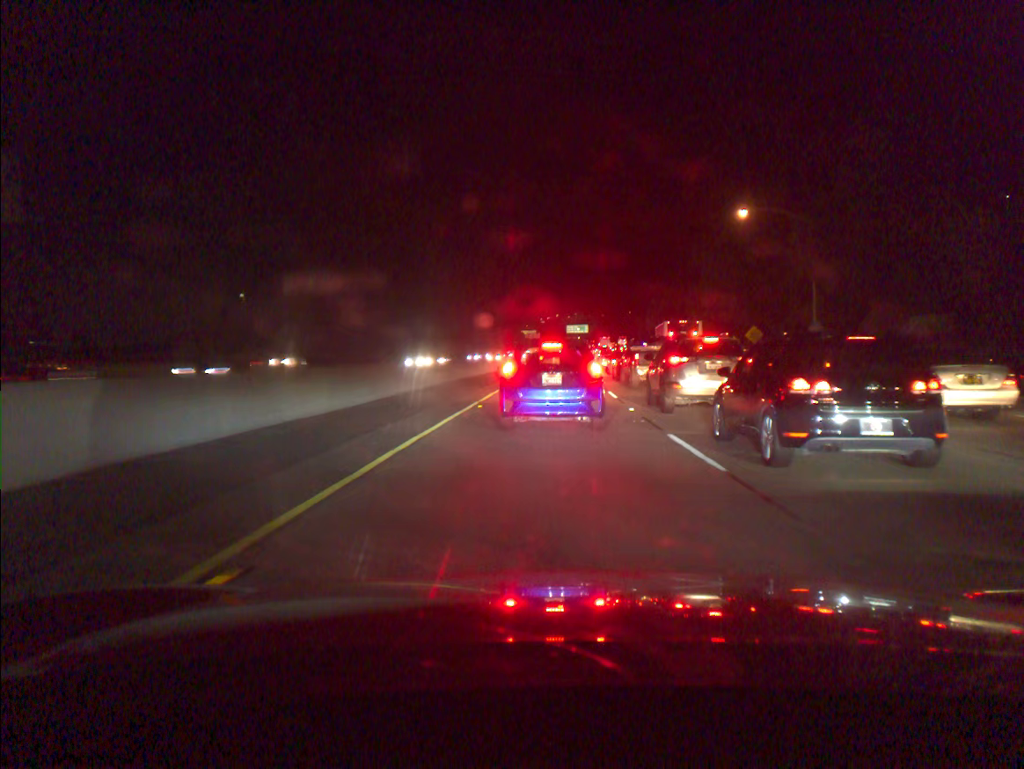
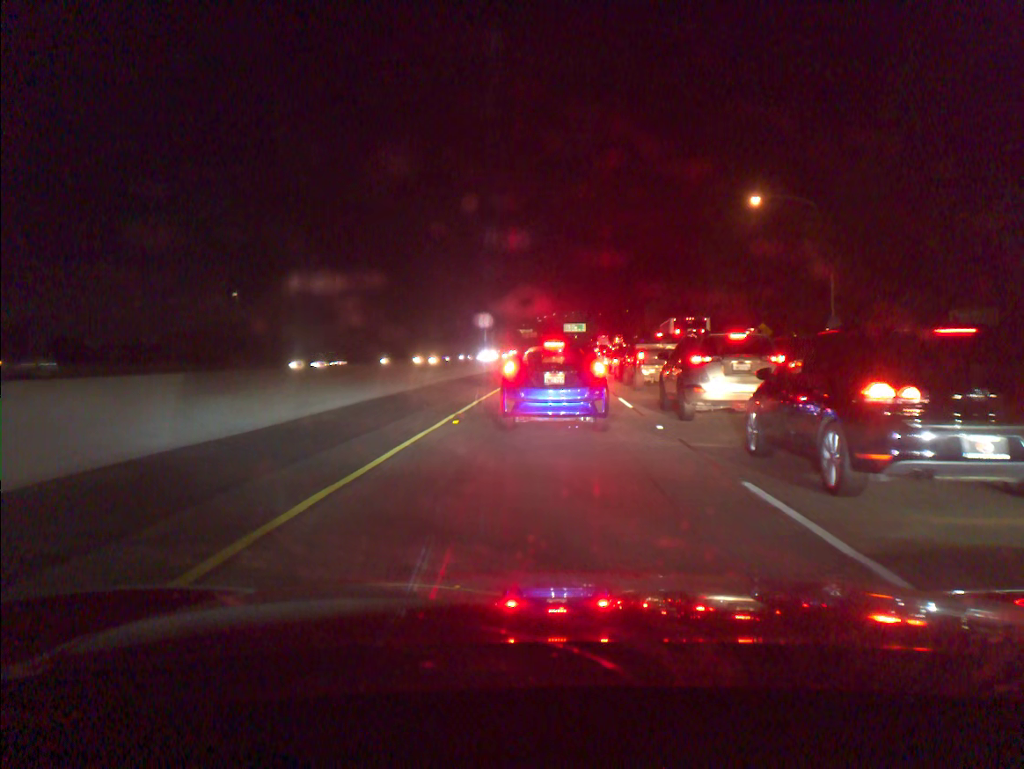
(0.0, +4.6) m; 0°
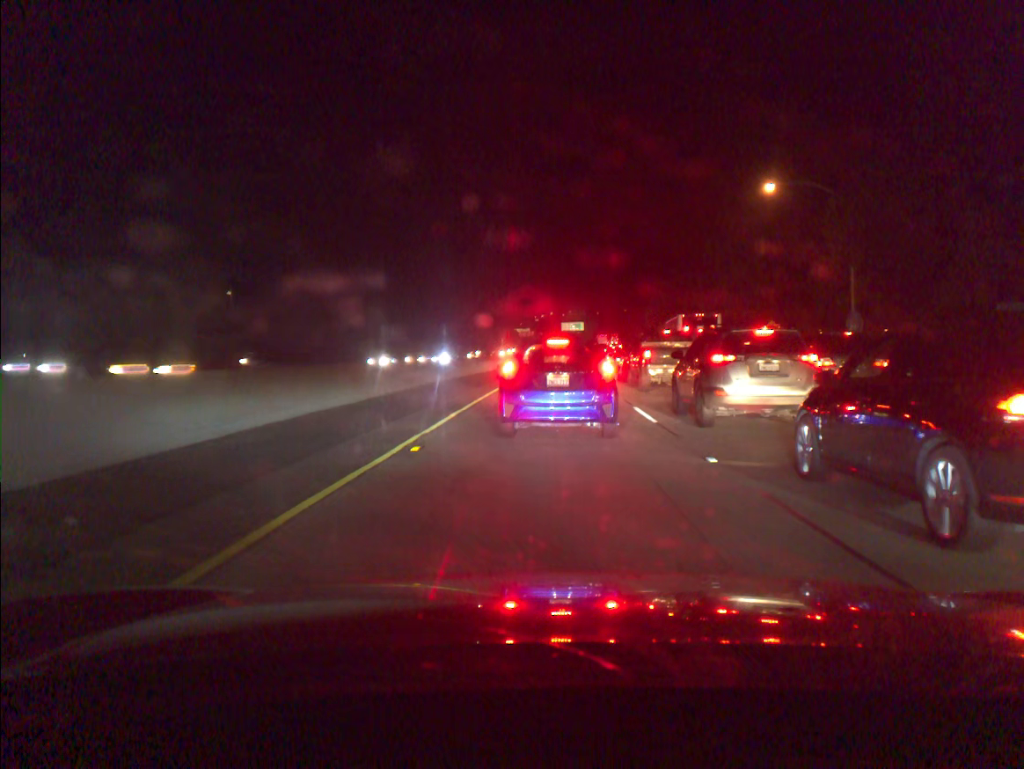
(0.0, +4.2) m; 0°
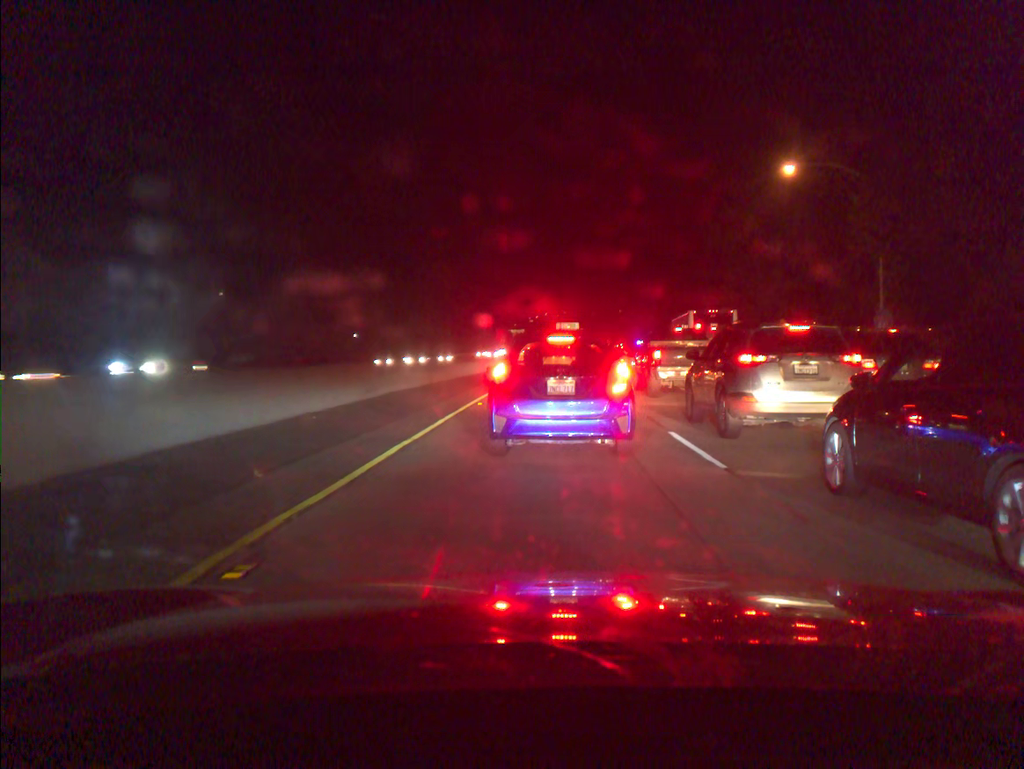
(0.0, +5.7) m; 0°
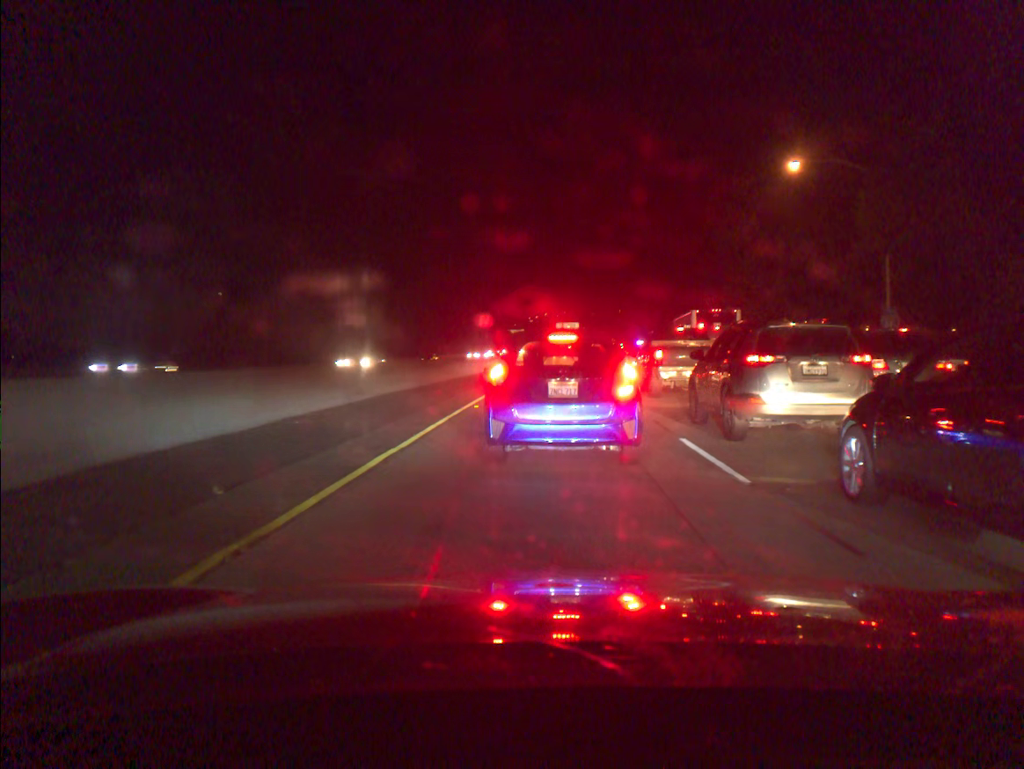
(0.0, +1.0) m; 0°
